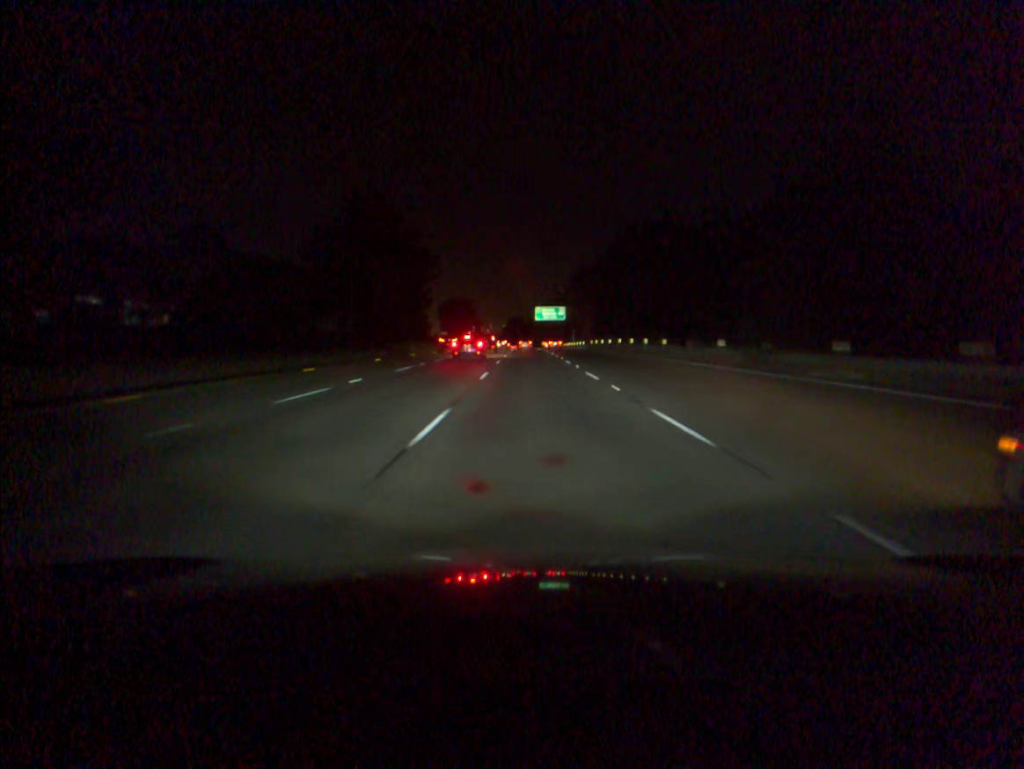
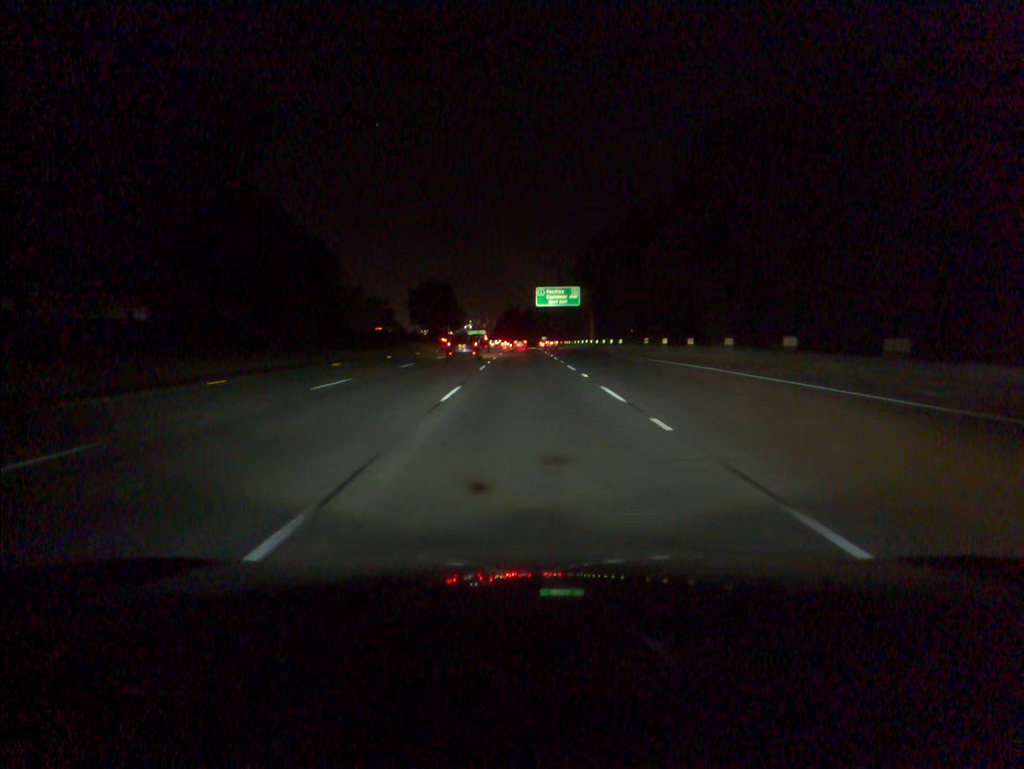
(+0.2, +52.2) m; 0°
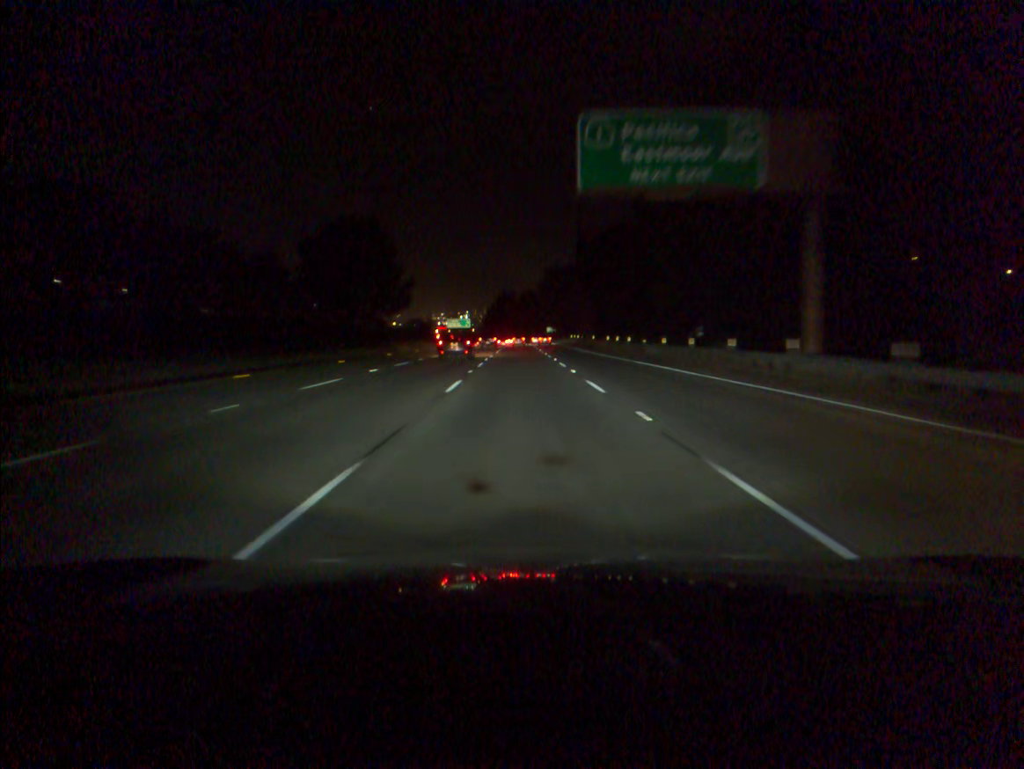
(-0.3, +85.5) m; 0°
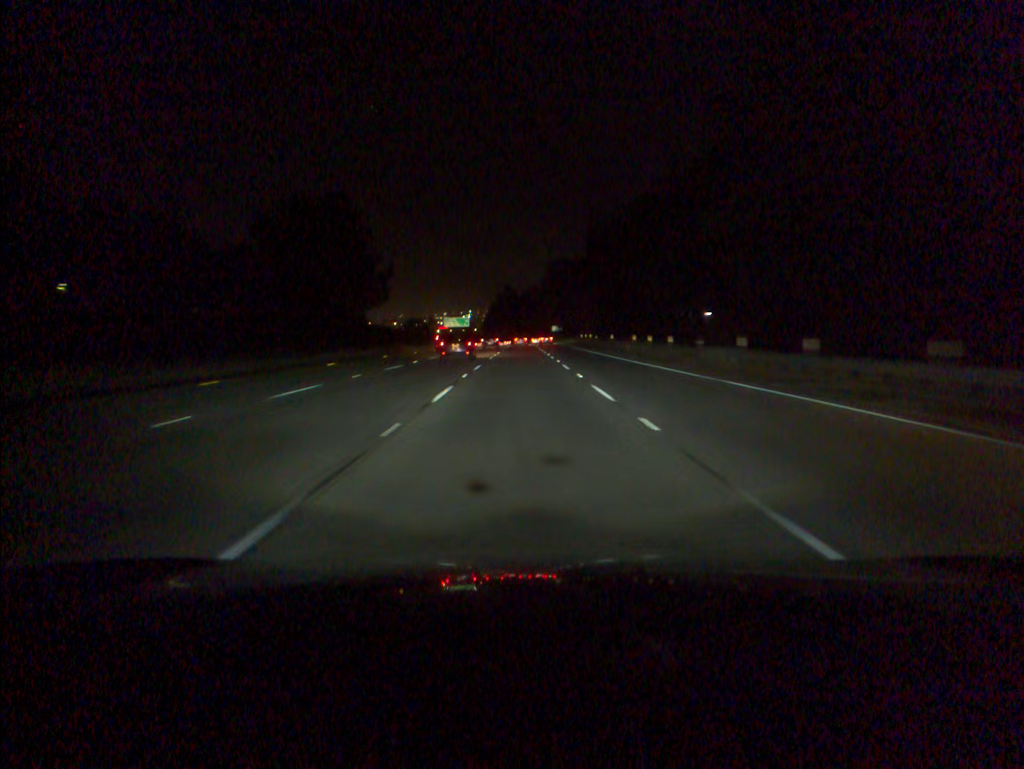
(0.0, +16.9) m; 0°
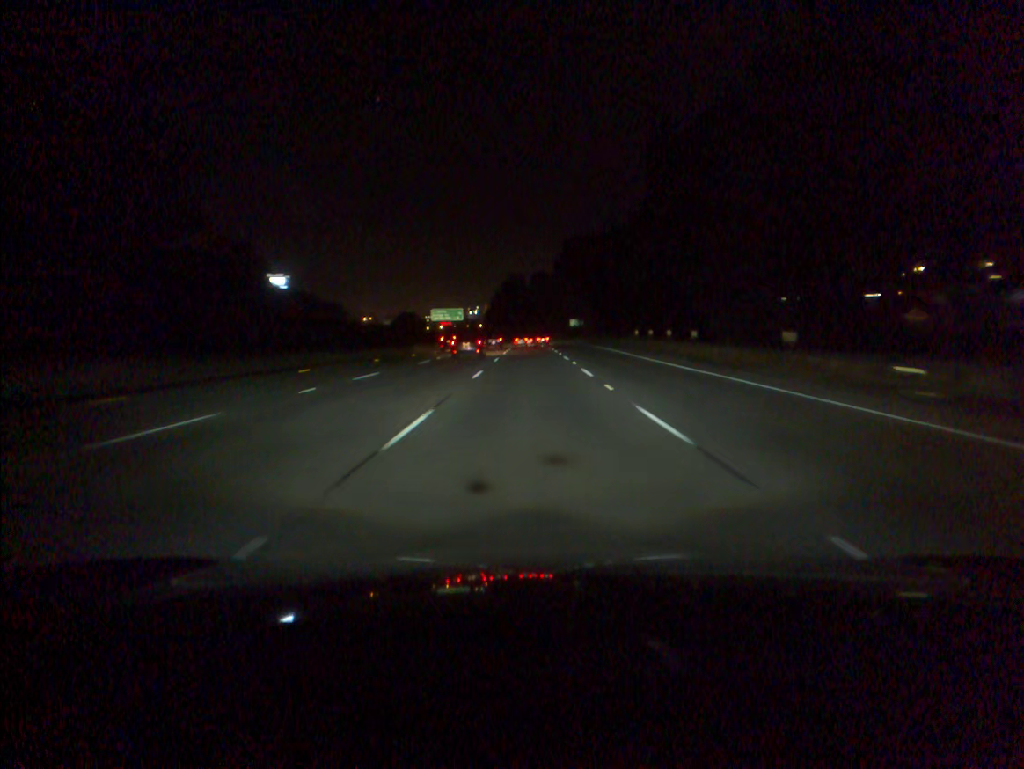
(-0.3, +50.3) m; 0°
